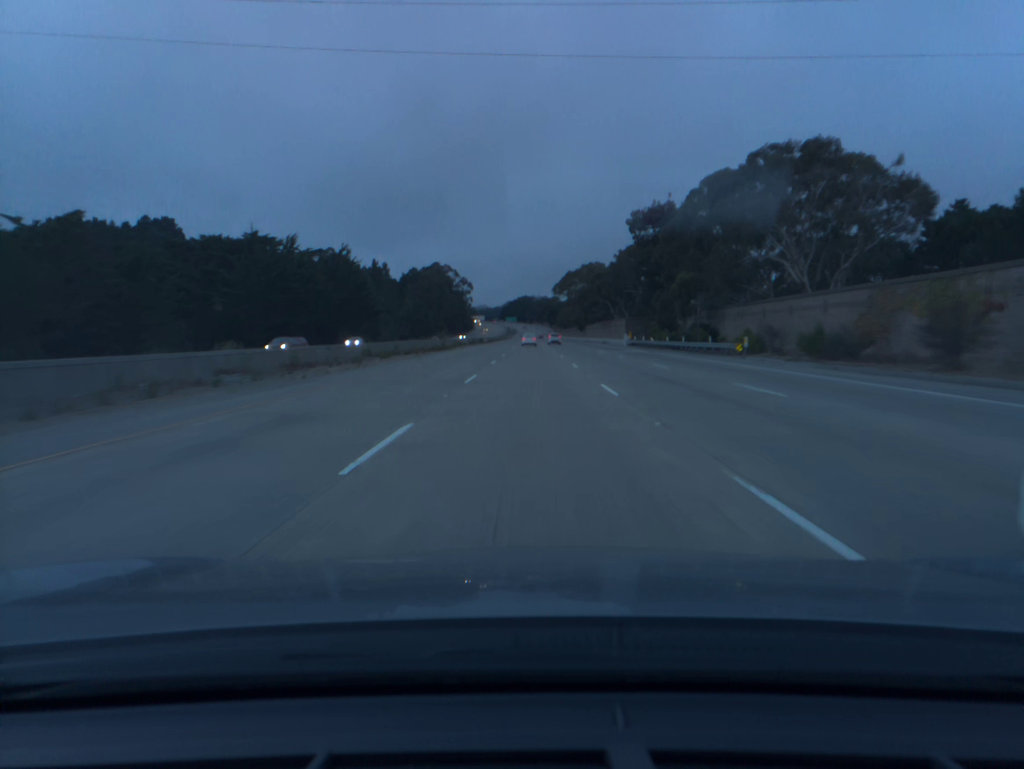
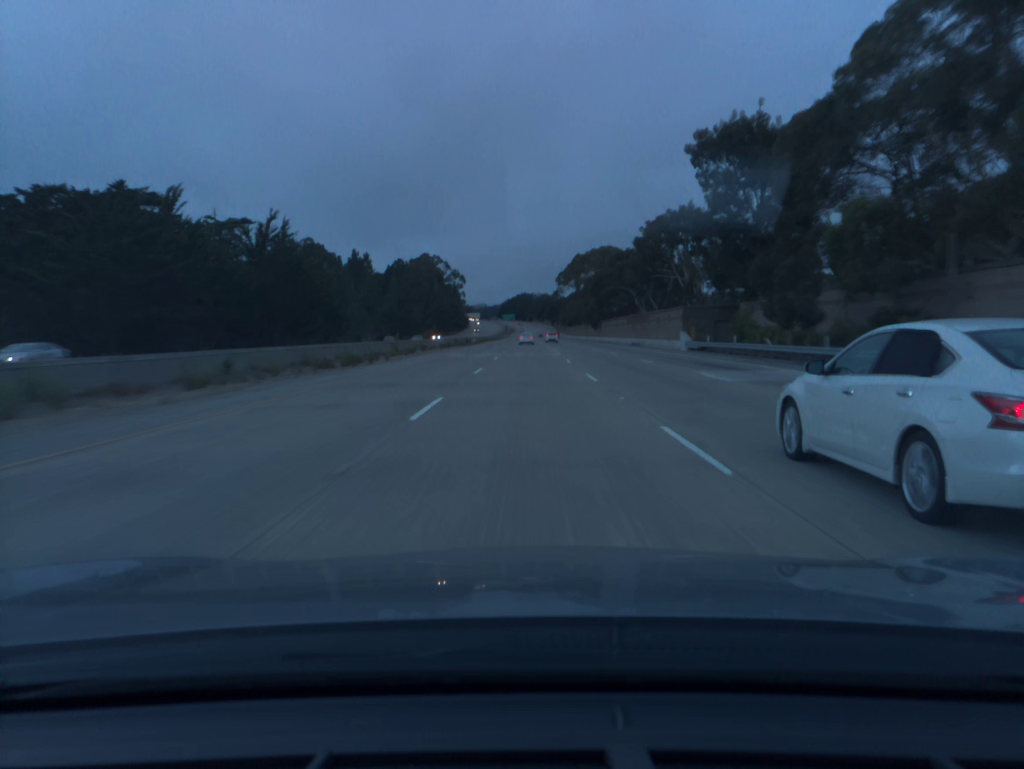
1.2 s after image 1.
(0.0, +39.5) m; 0°
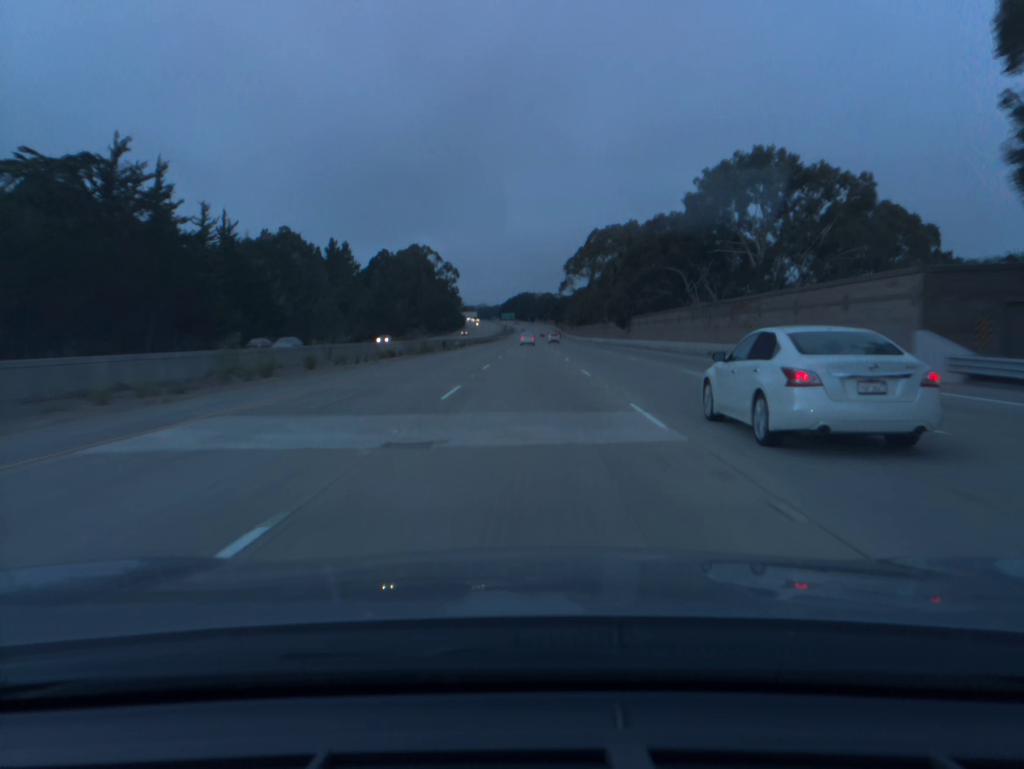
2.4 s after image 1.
(0.0, +40.0) m; 0°
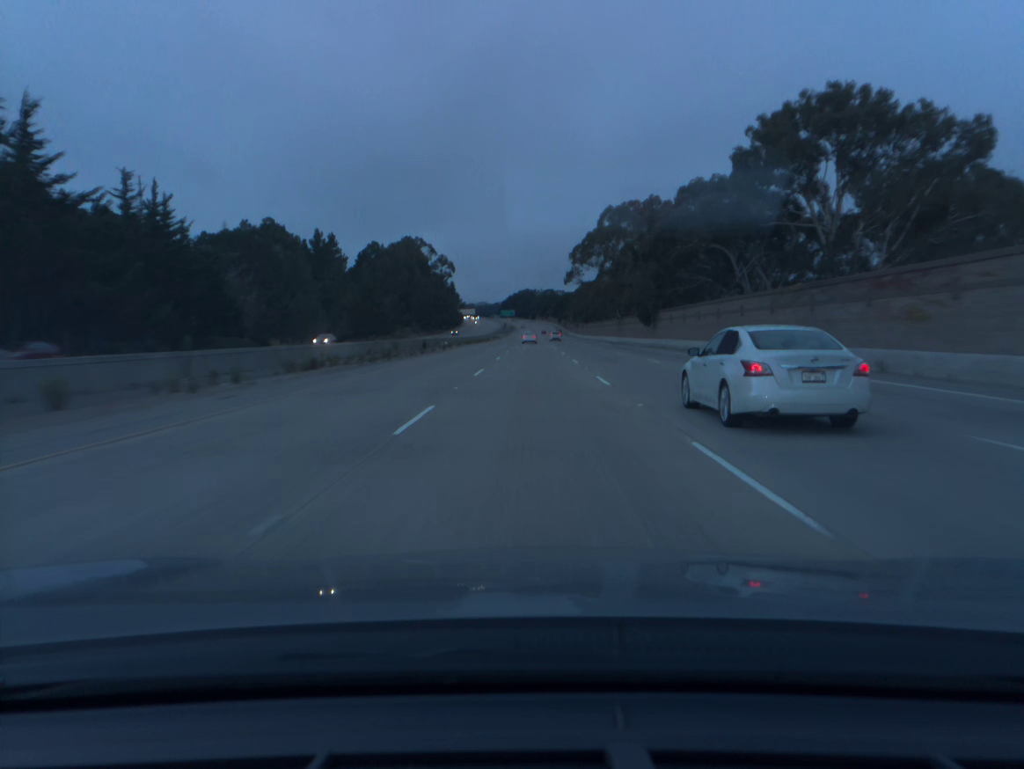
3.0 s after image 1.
(0.0, +20.1) m; 0°
